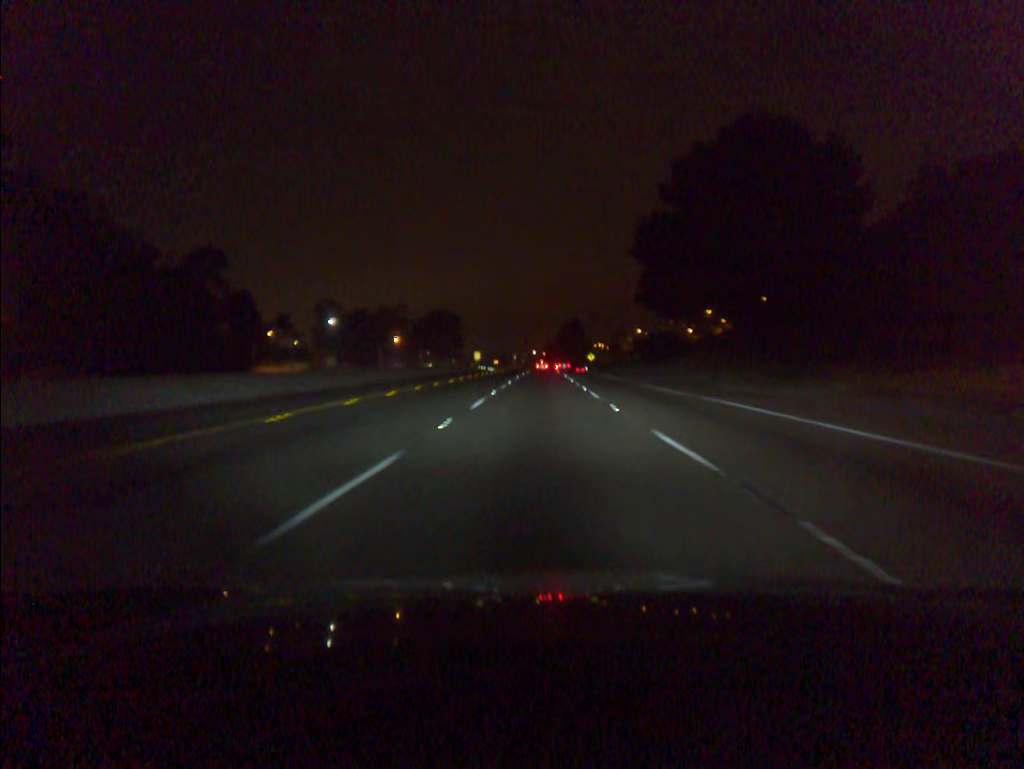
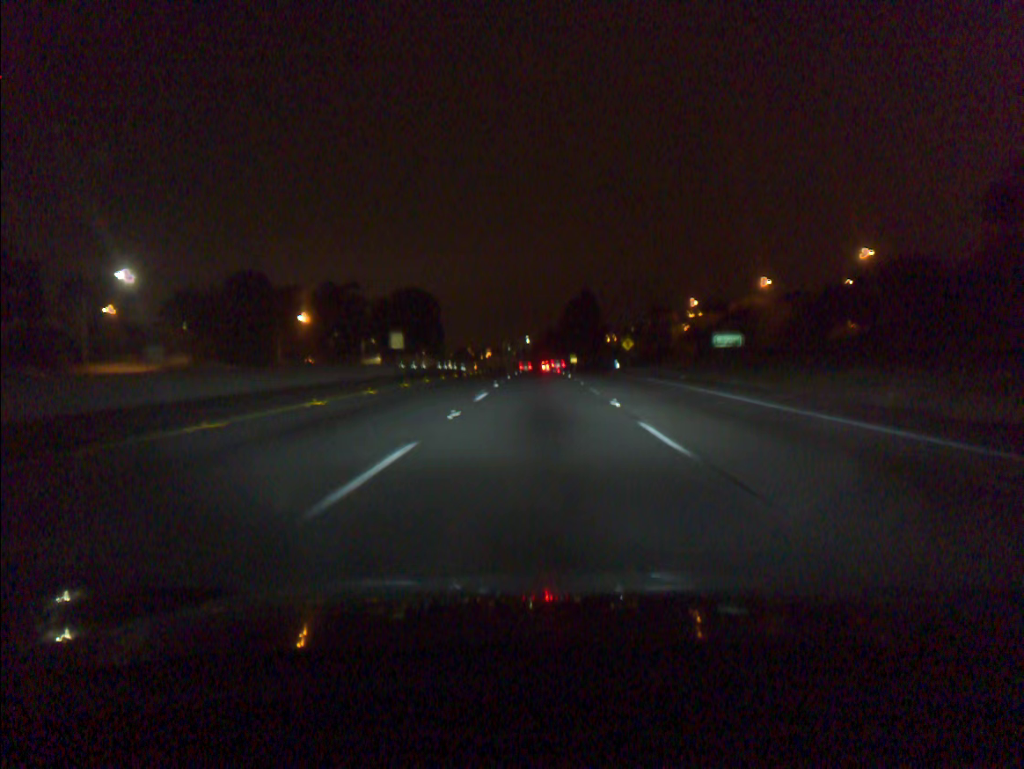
(-0.1, +73.3) m; 0°
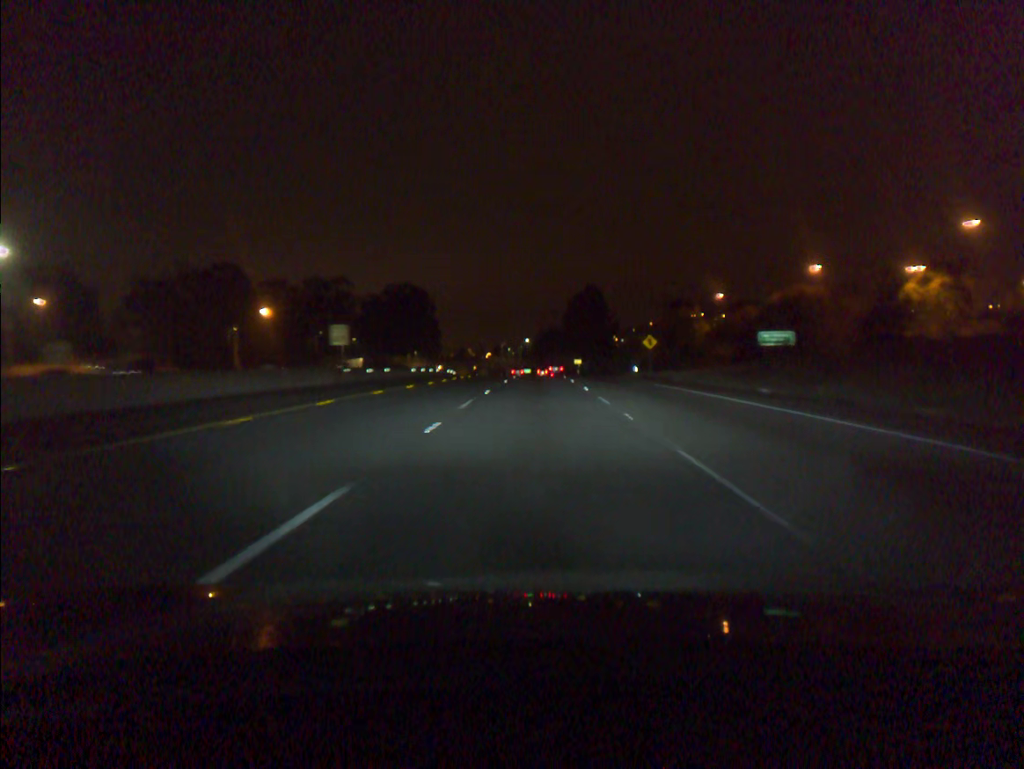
(0.0, +18.3) m; 0°
